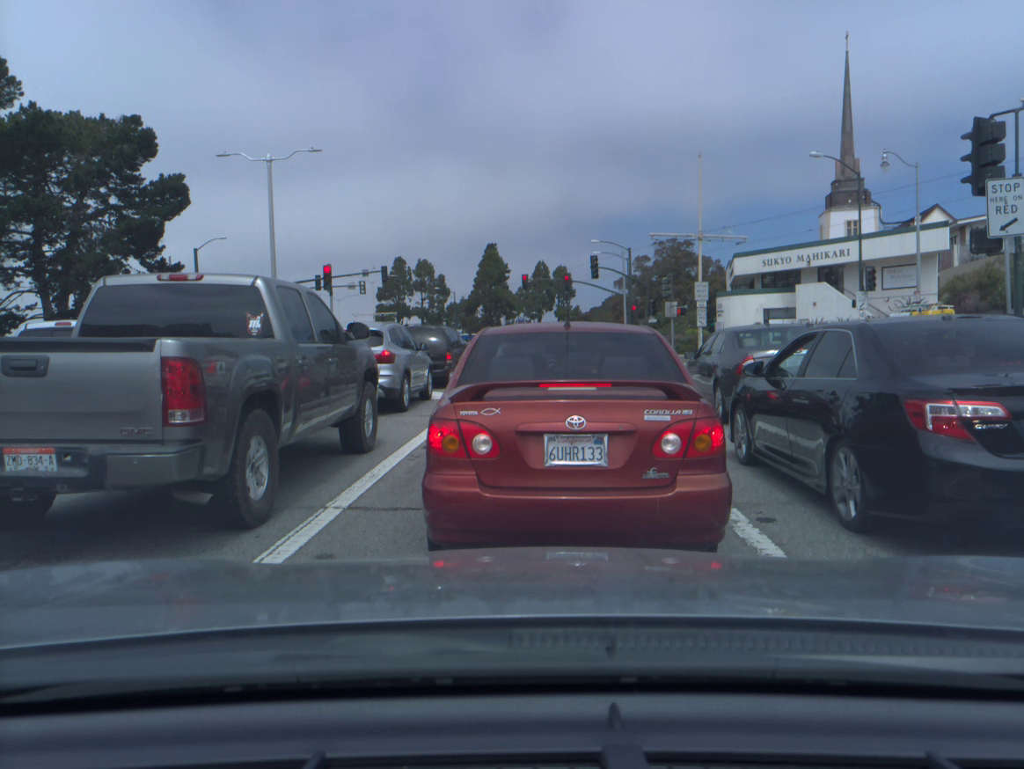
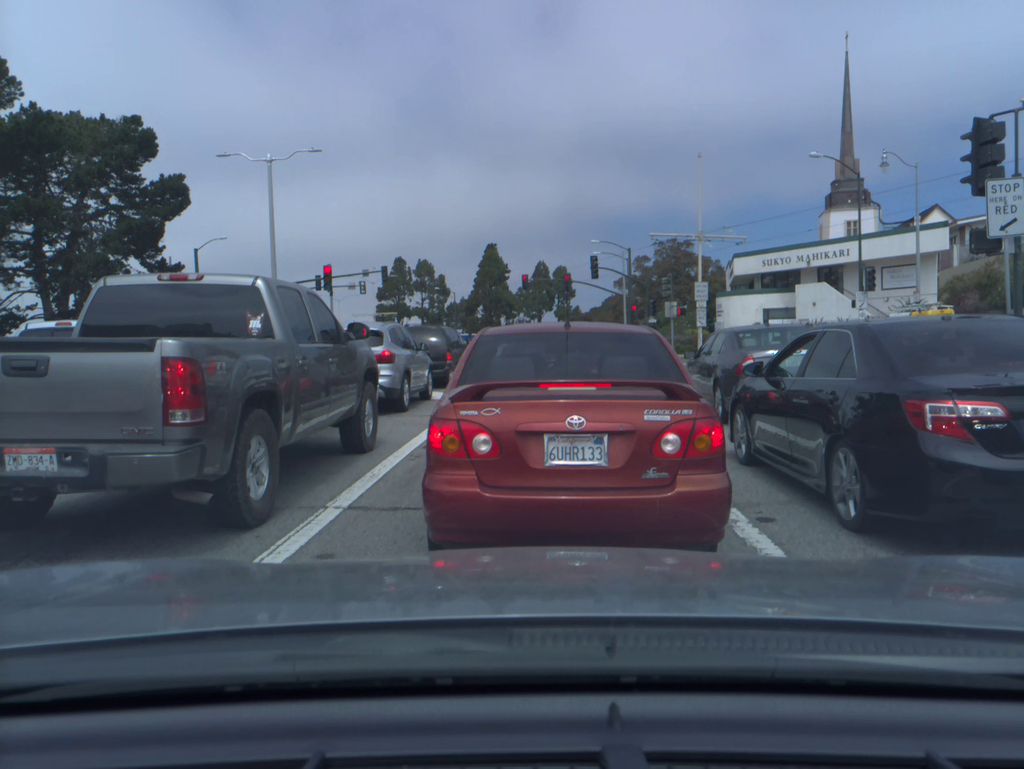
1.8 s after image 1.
(0.0, 0.0) m; 0°
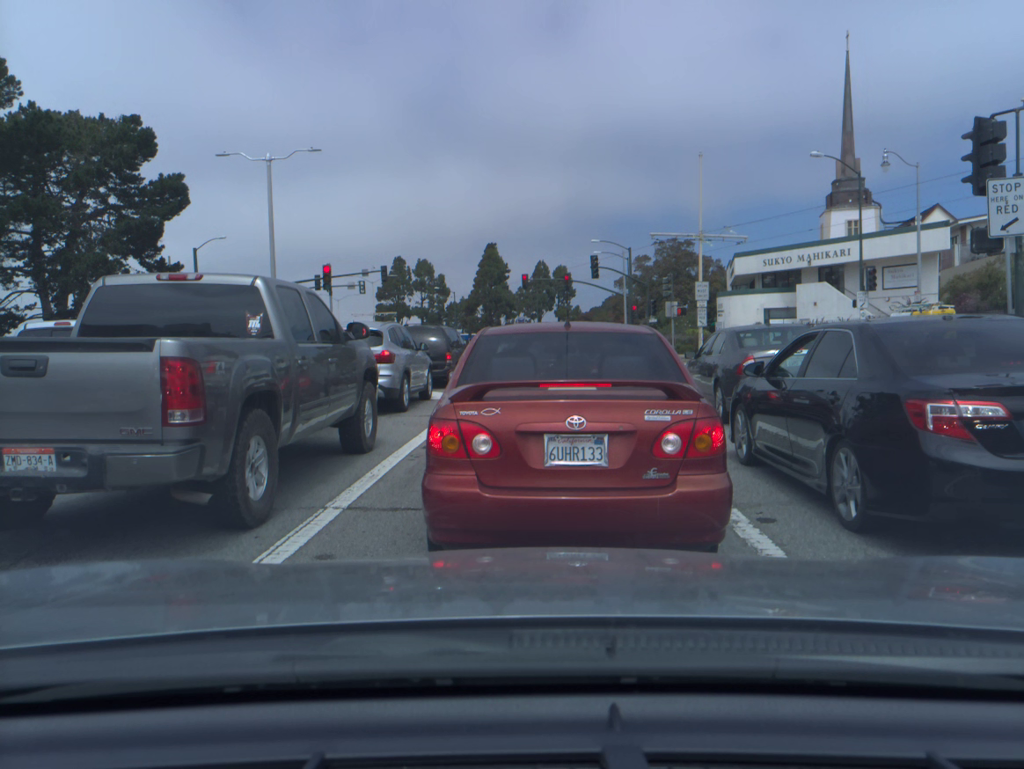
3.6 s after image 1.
(0.0, 0.0) m; 0°
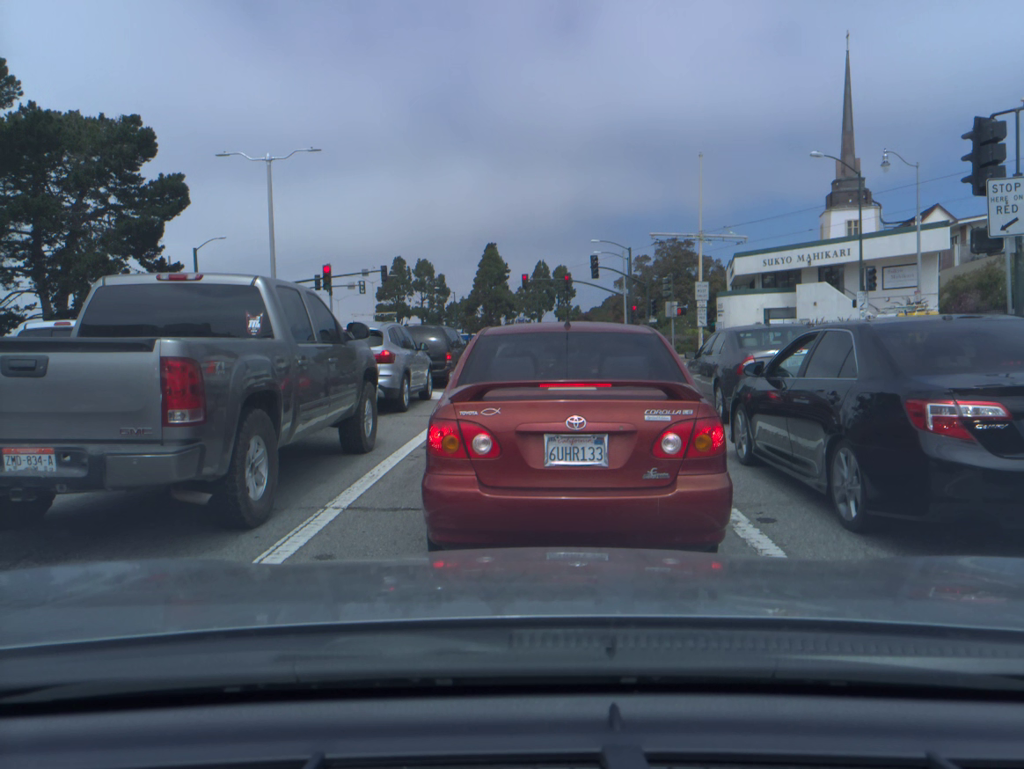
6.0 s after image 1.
(0.0, 0.0) m; 0°
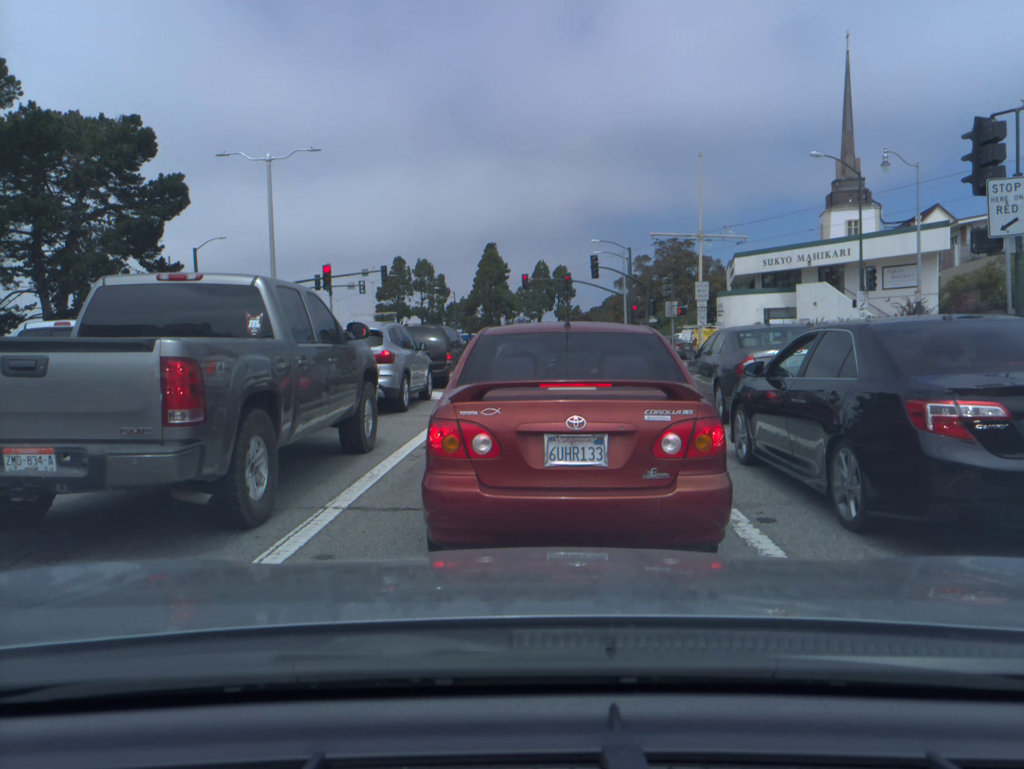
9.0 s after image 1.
(0.0, 0.0) m; 0°
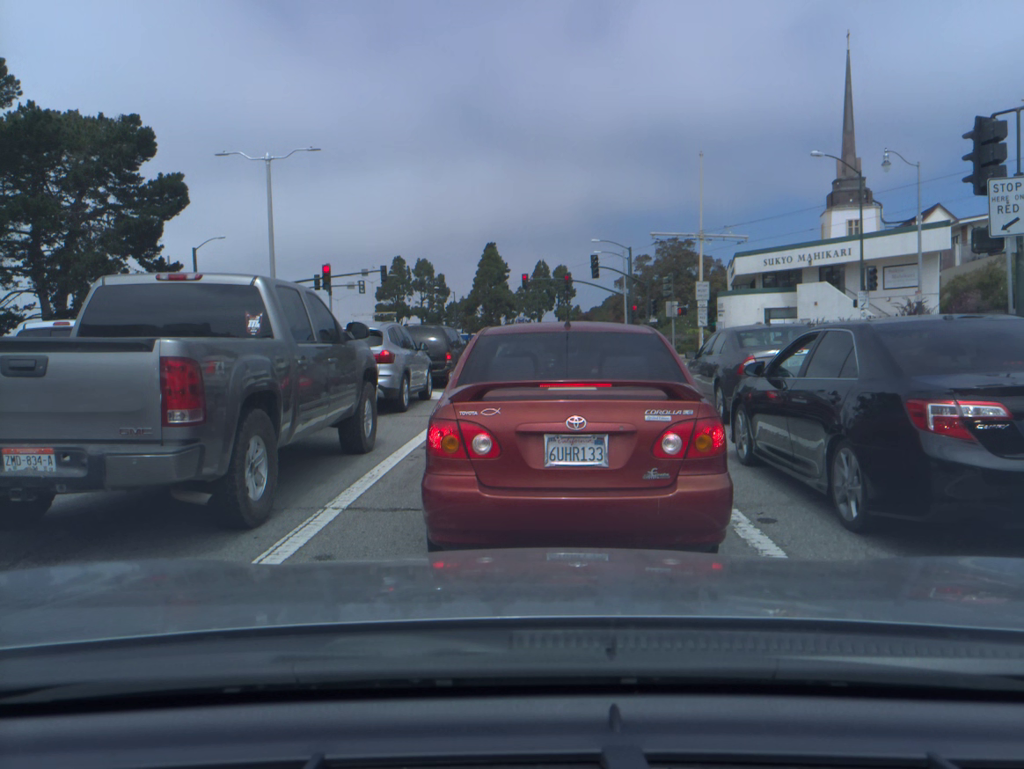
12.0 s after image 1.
(0.0, 0.0) m; 0°
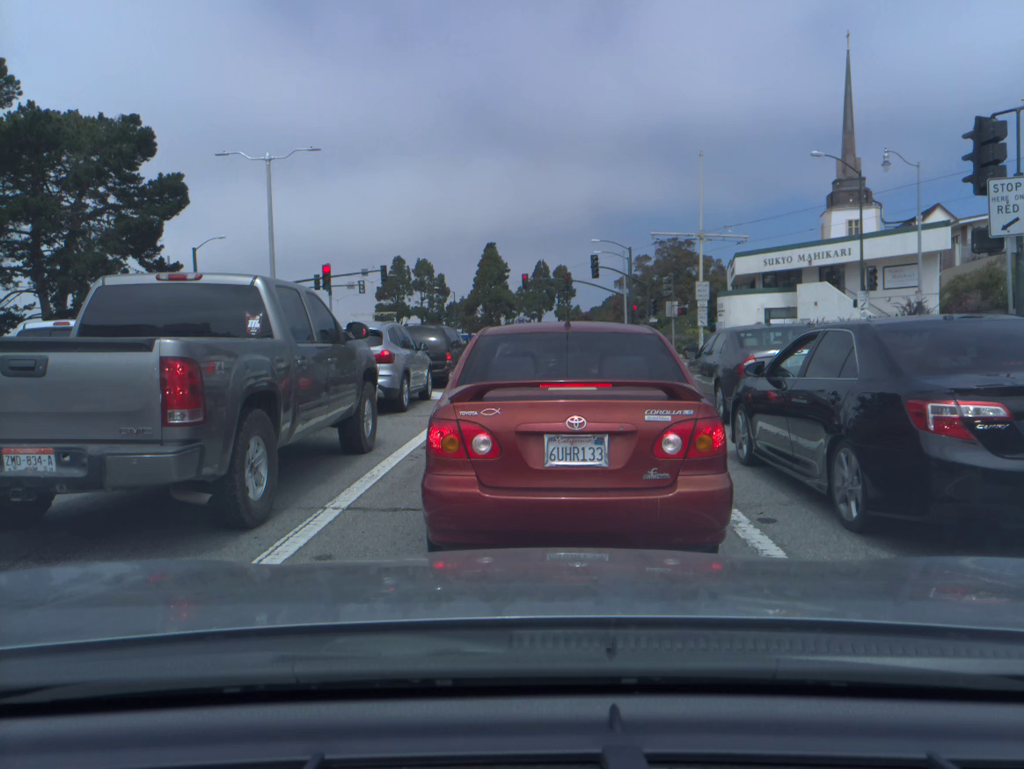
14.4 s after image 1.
(0.0, 0.0) m; 0°
